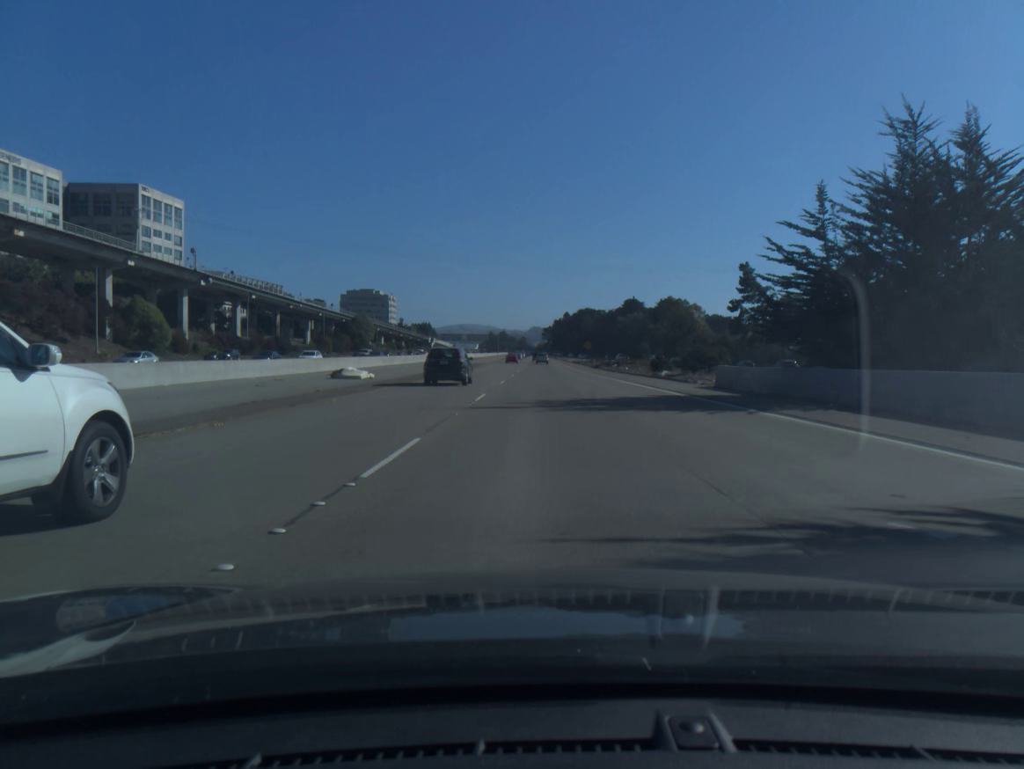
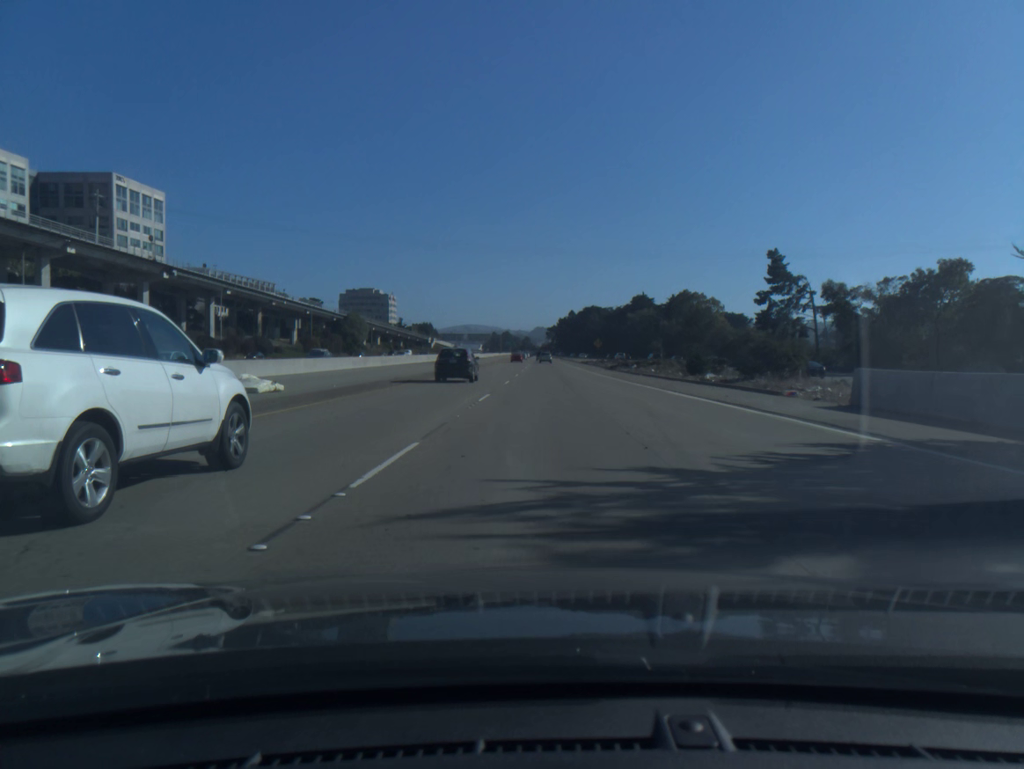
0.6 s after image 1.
(0.0, +15.2) m; 0°
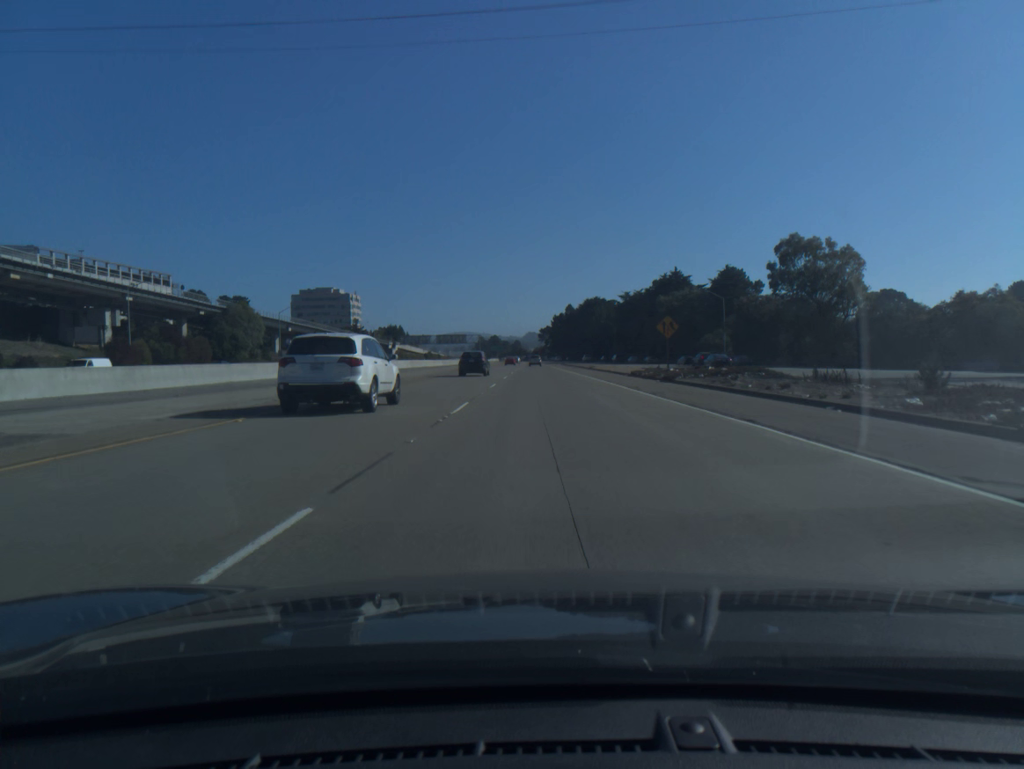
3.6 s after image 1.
(+0.2, +78.2) m; 0°
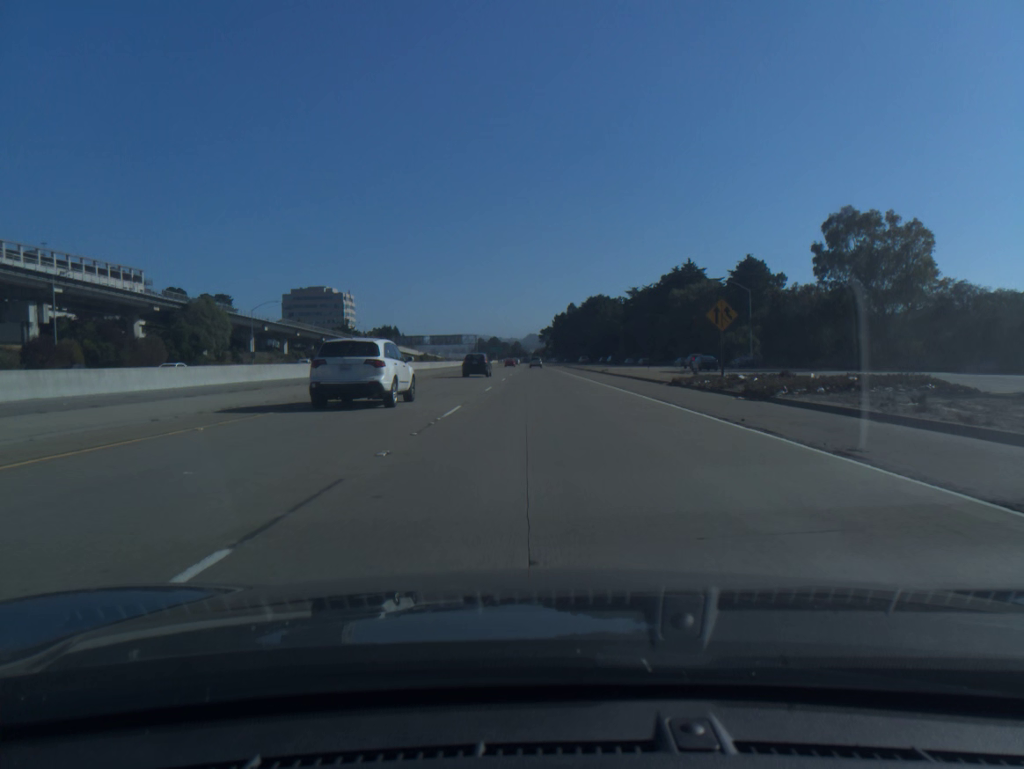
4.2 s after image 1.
(0.0, +16.1) m; 0°
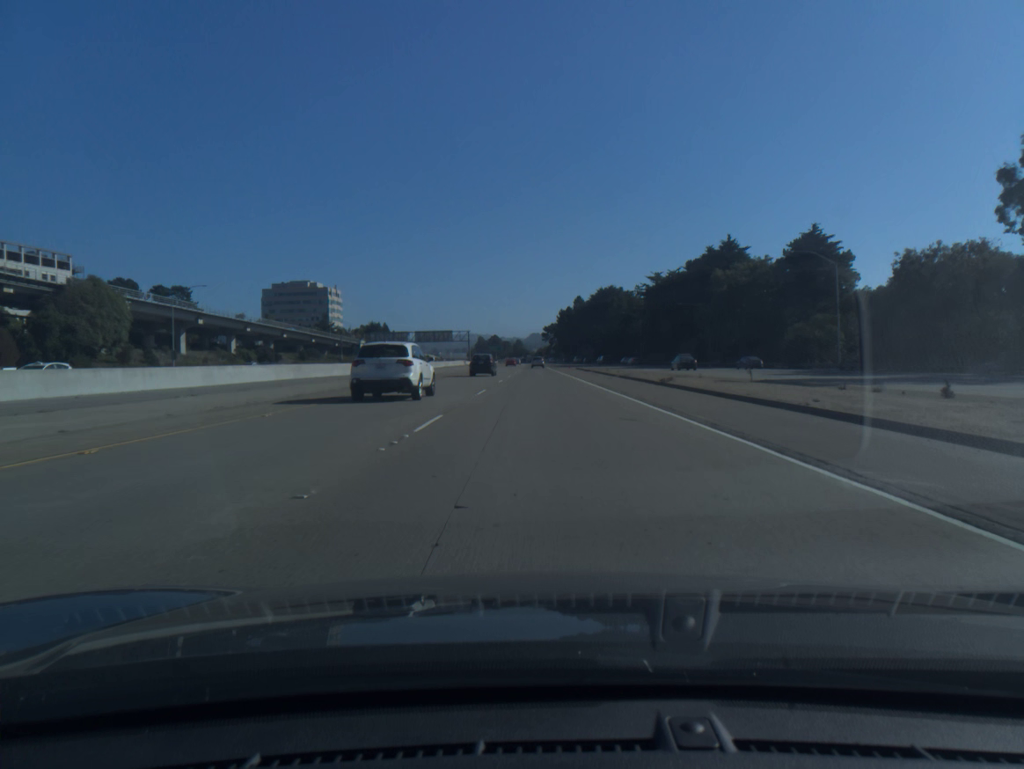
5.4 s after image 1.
(0.0, +32.5) m; 0°
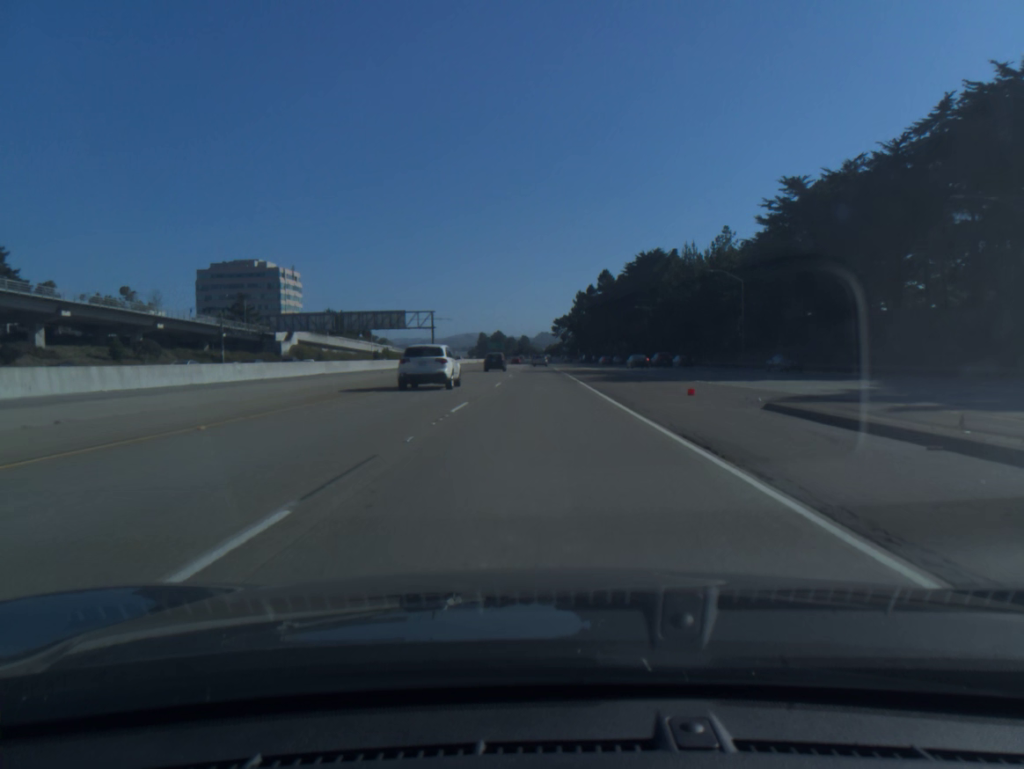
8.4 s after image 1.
(-0.5, +83.7) m; -1°
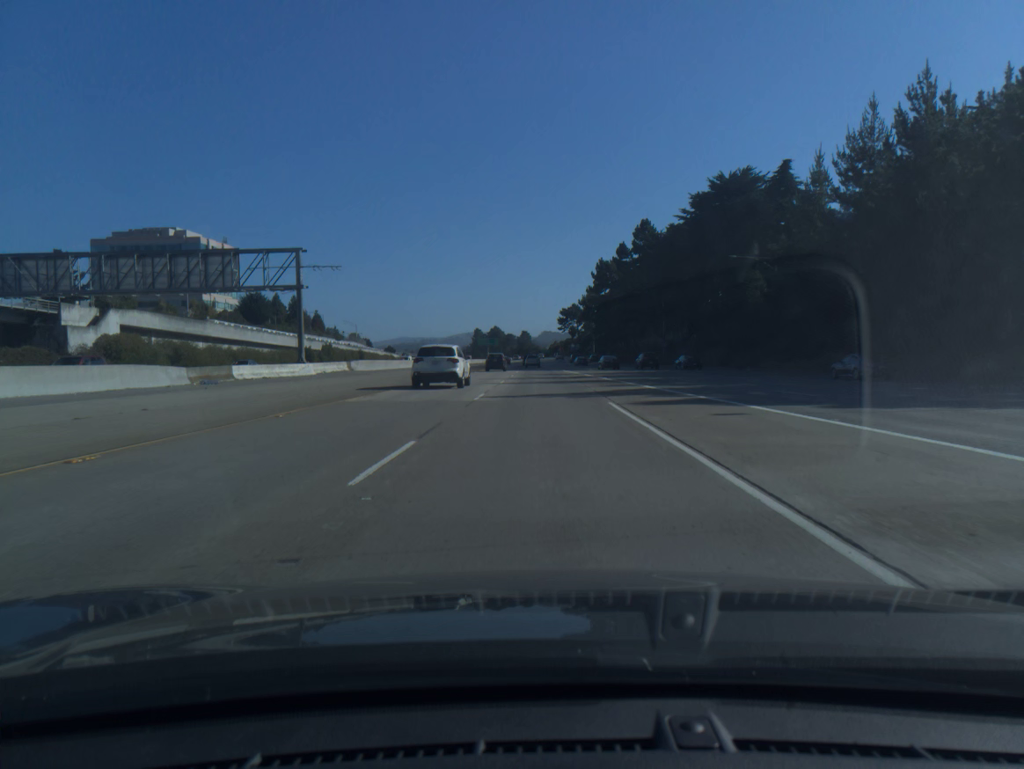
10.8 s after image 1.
(-0.2, +69.3) m; 0°
